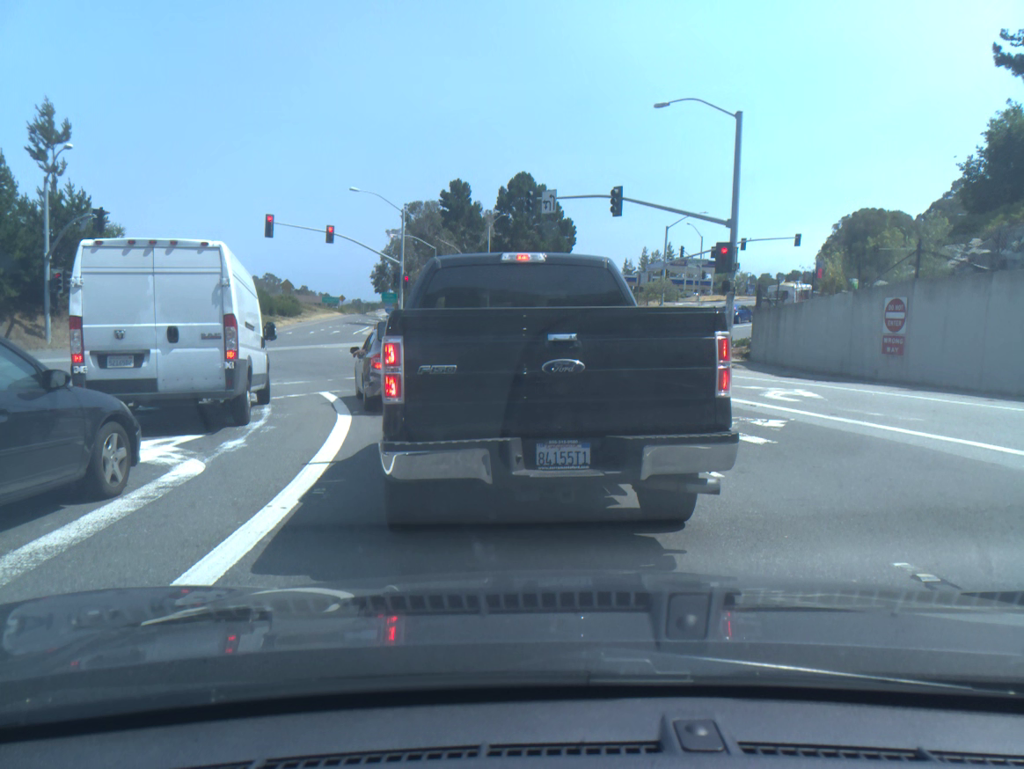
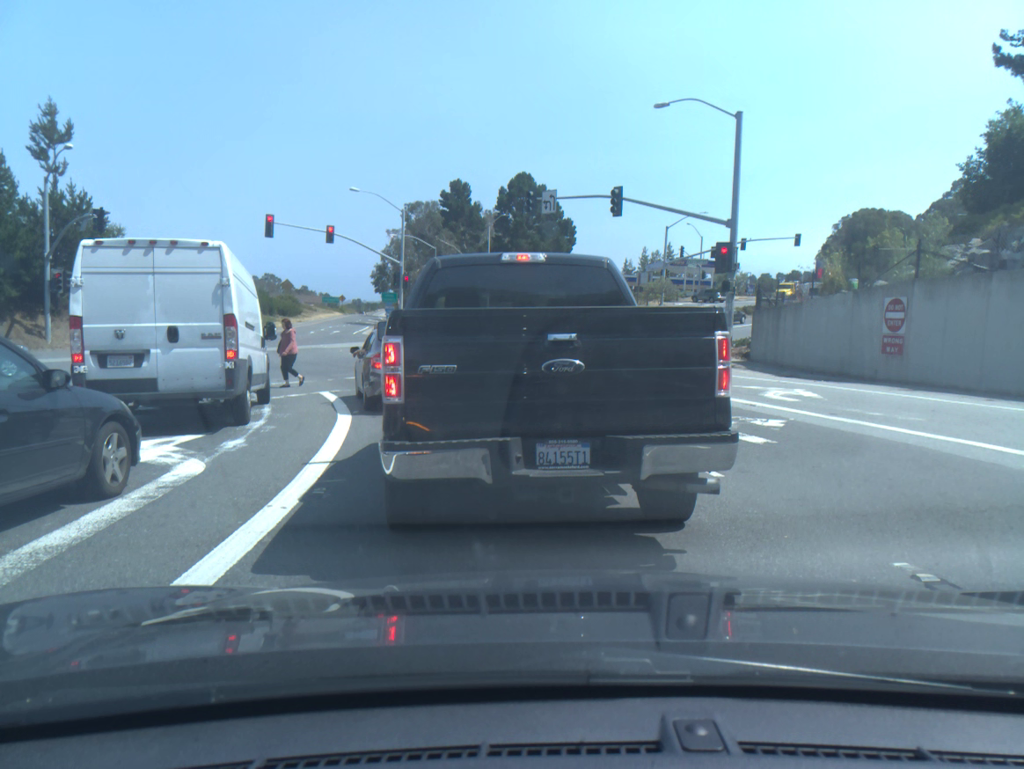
(0.0, 0.0) m; 0°
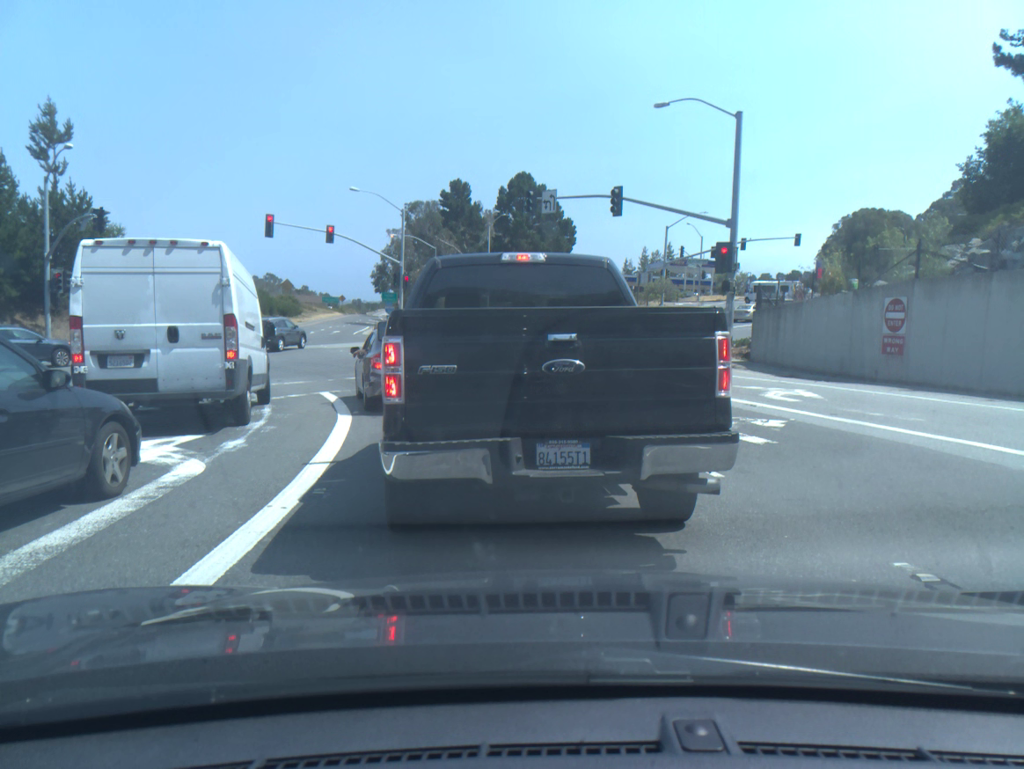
(0.0, 0.0) m; 0°
